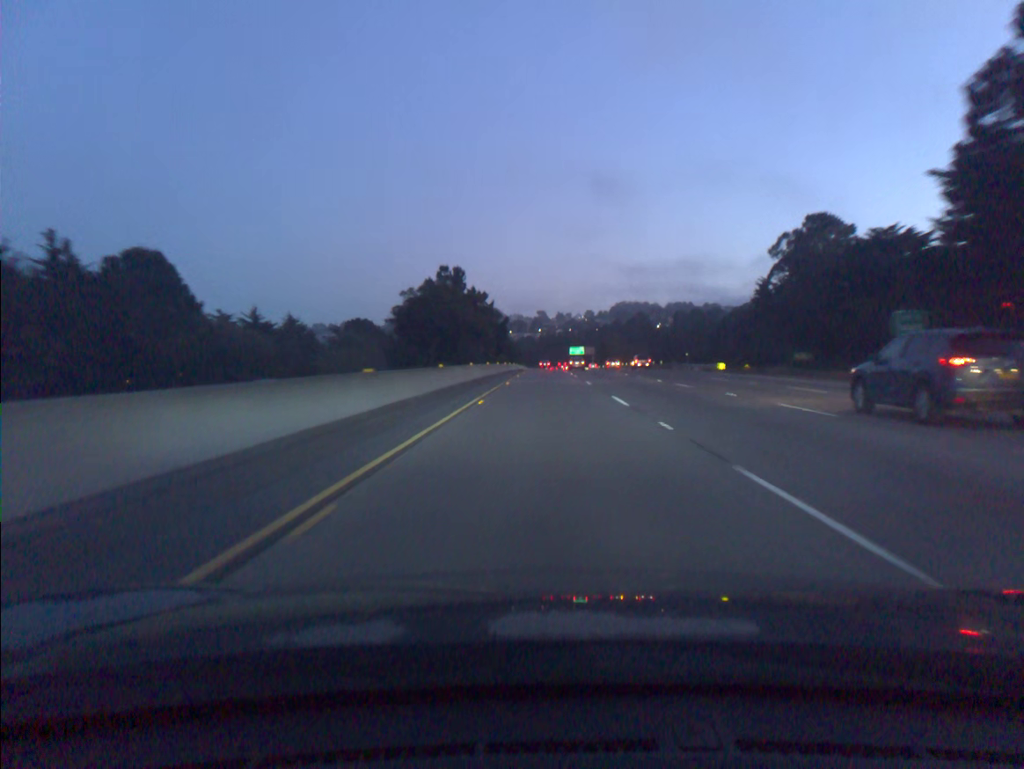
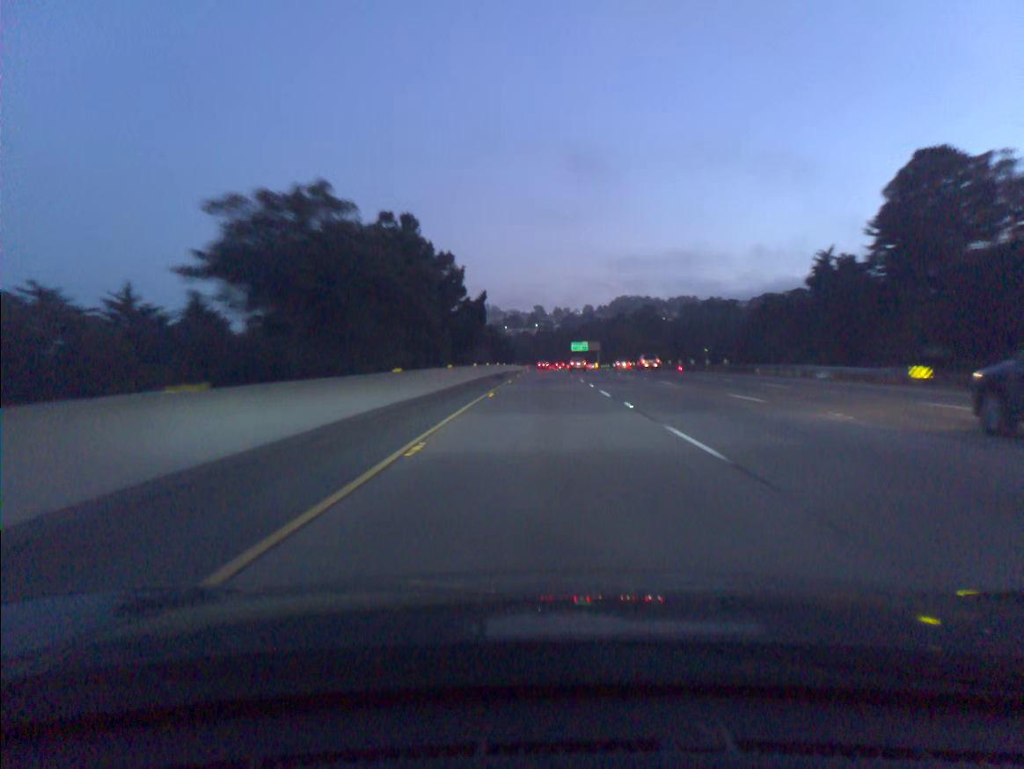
(+0.1, +39.4) m; 0°
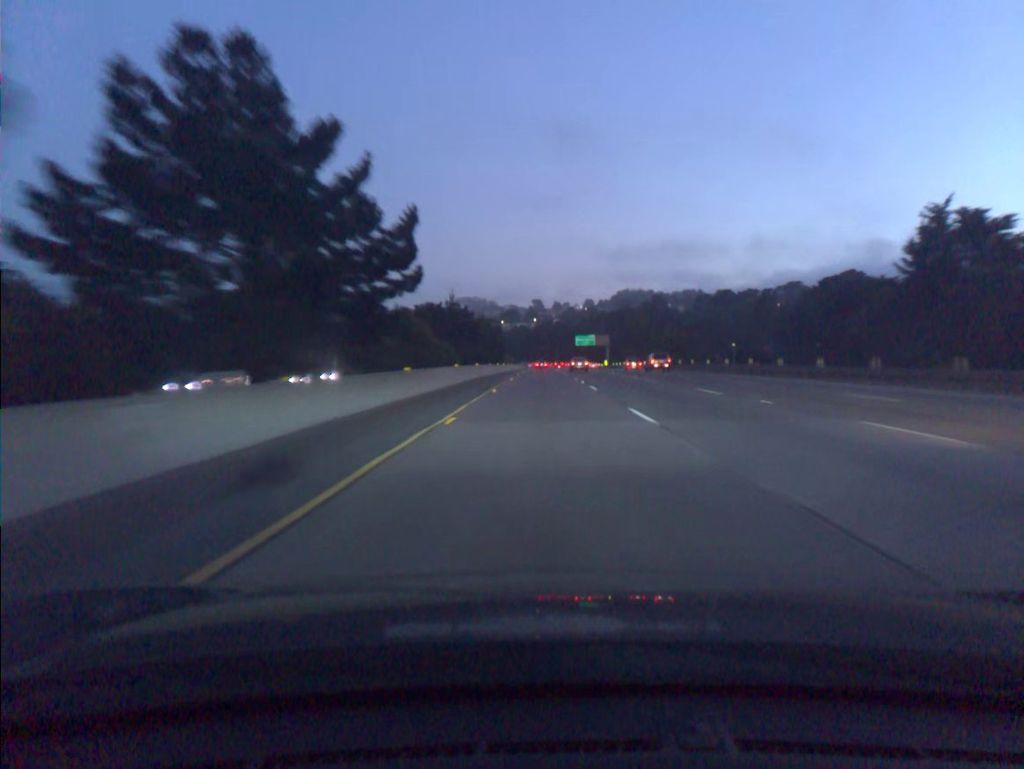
(+0.1, +39.4) m; 0°
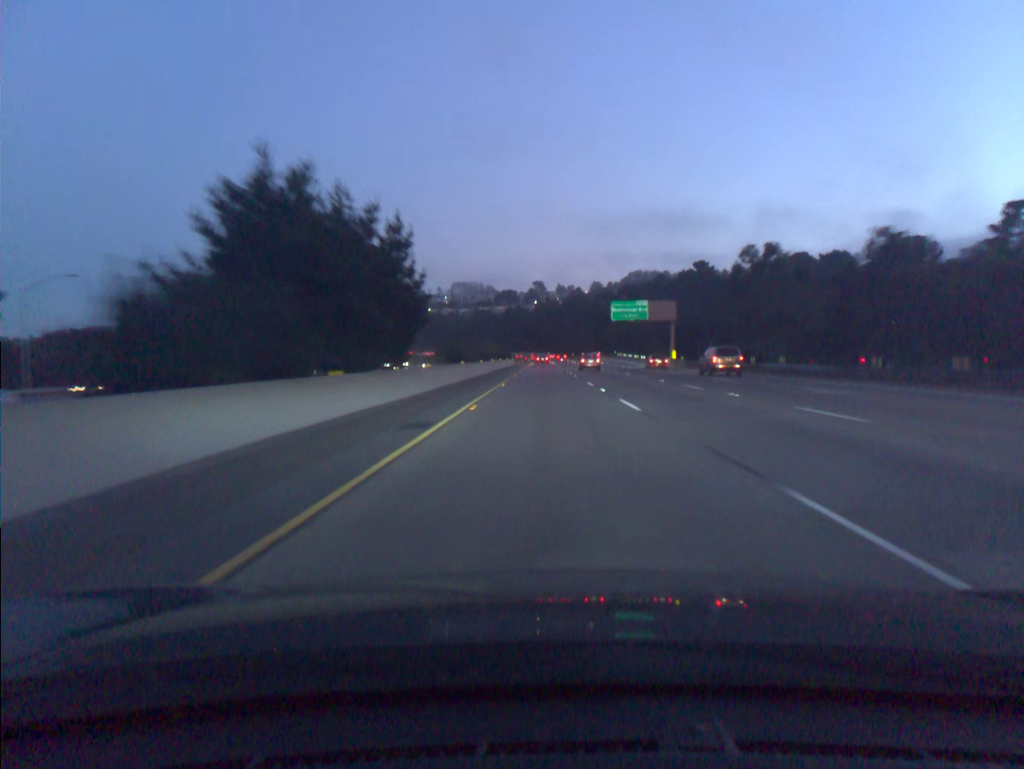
(-0.4, +98.8) m; 0°
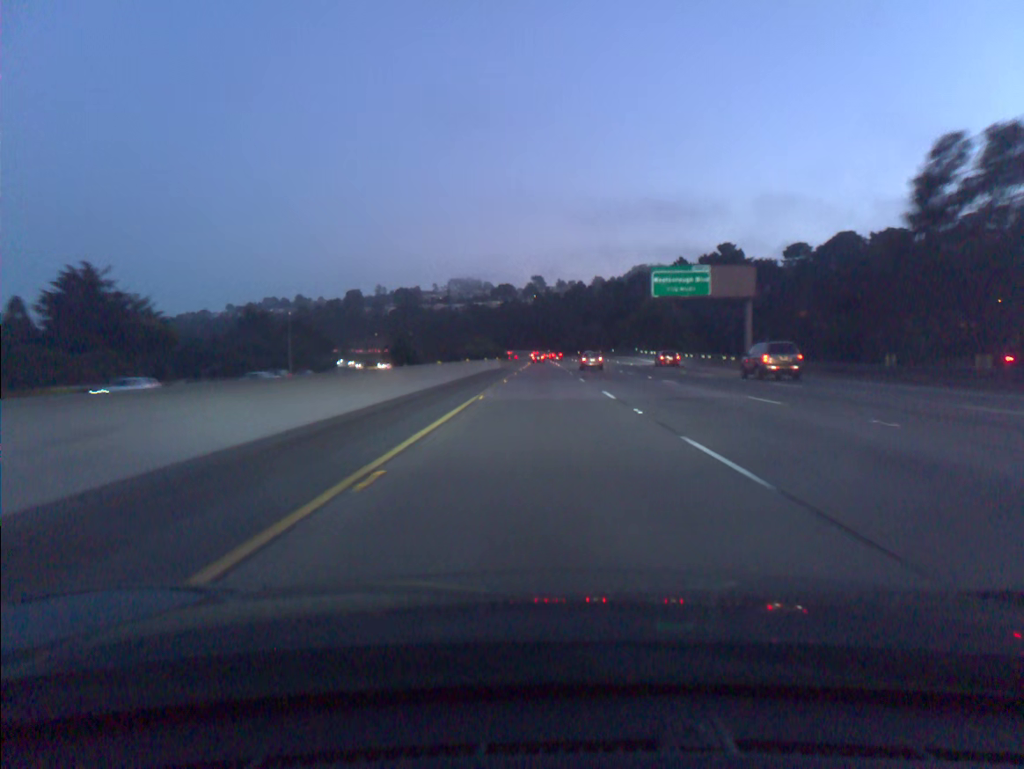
(0.0, +39.6) m; 0°
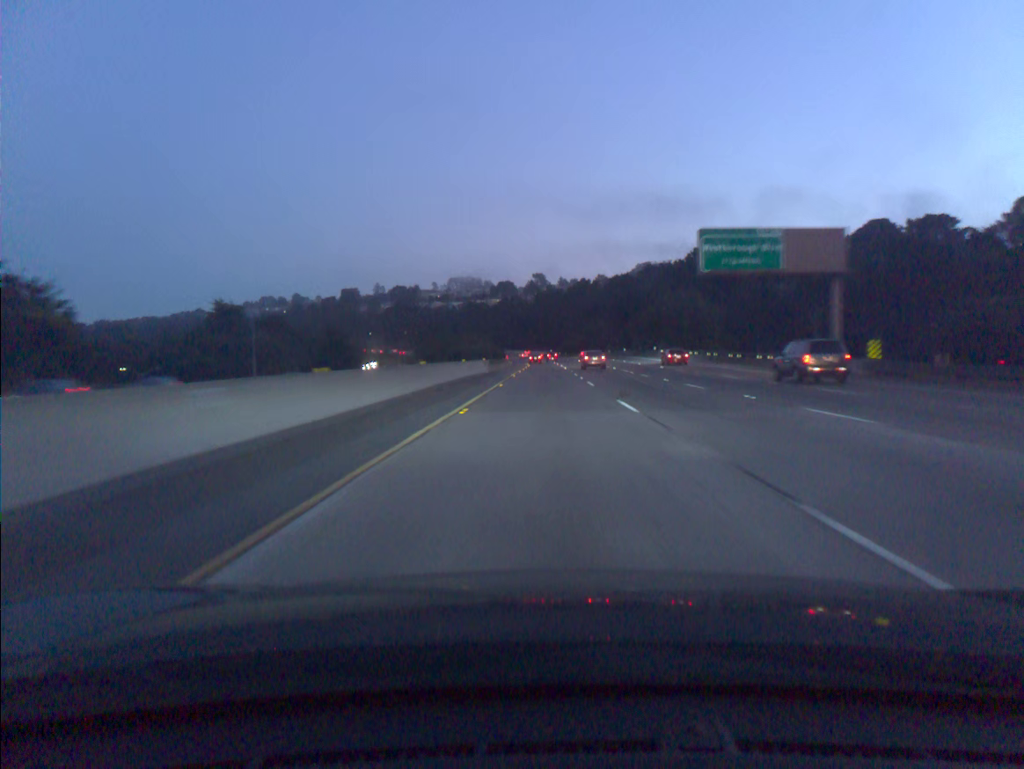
(0.0, +19.8) m; 0°
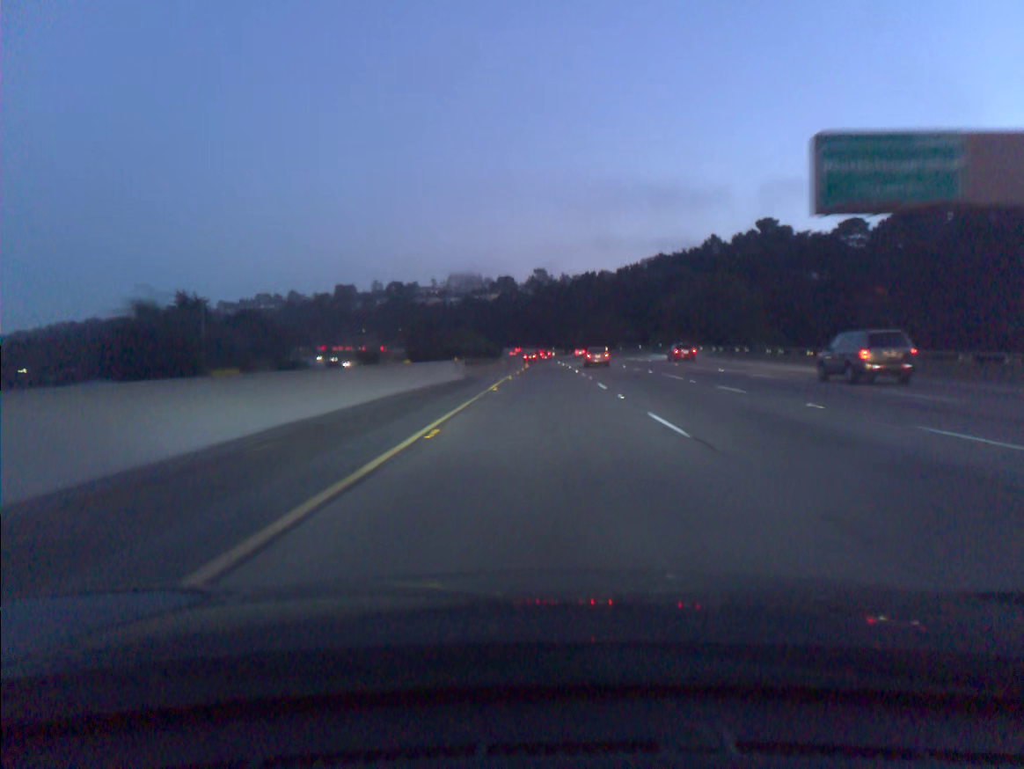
(0.0, +19.8) m; 0°
